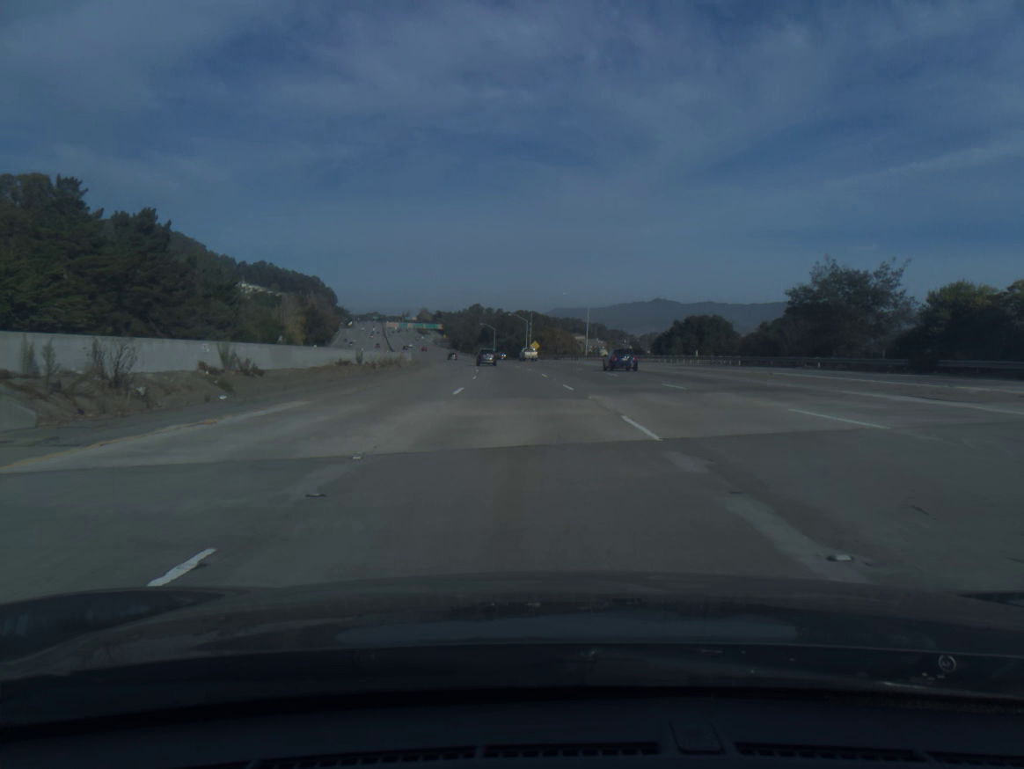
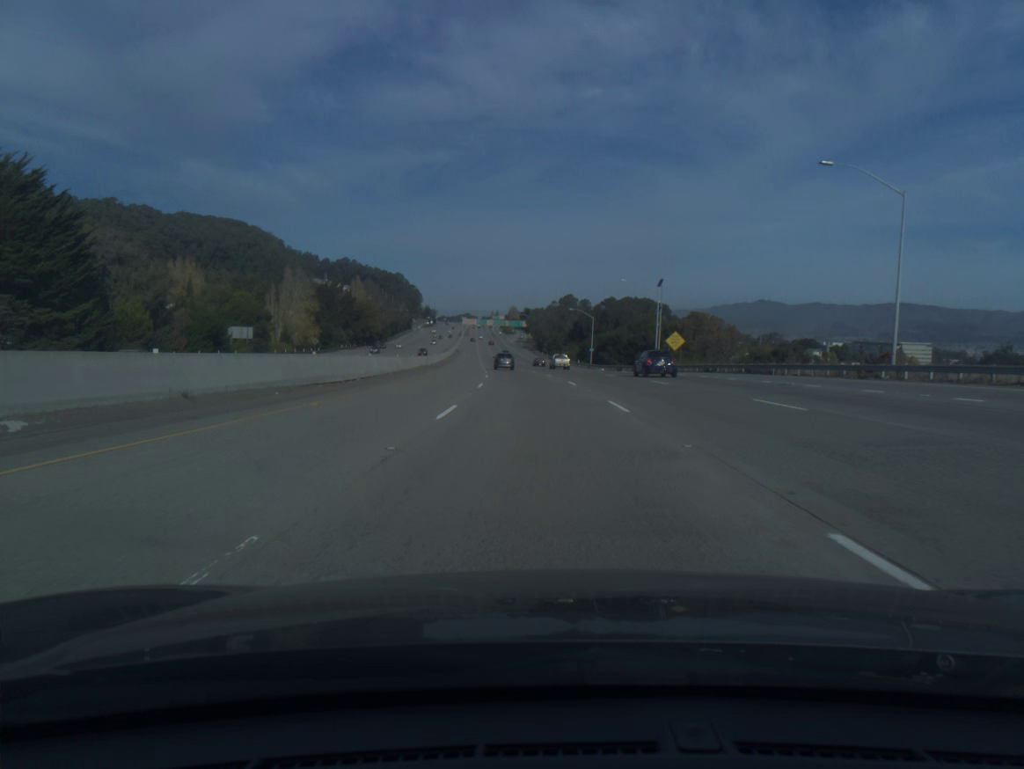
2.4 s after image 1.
(-5.4, +81.8) m; -7°
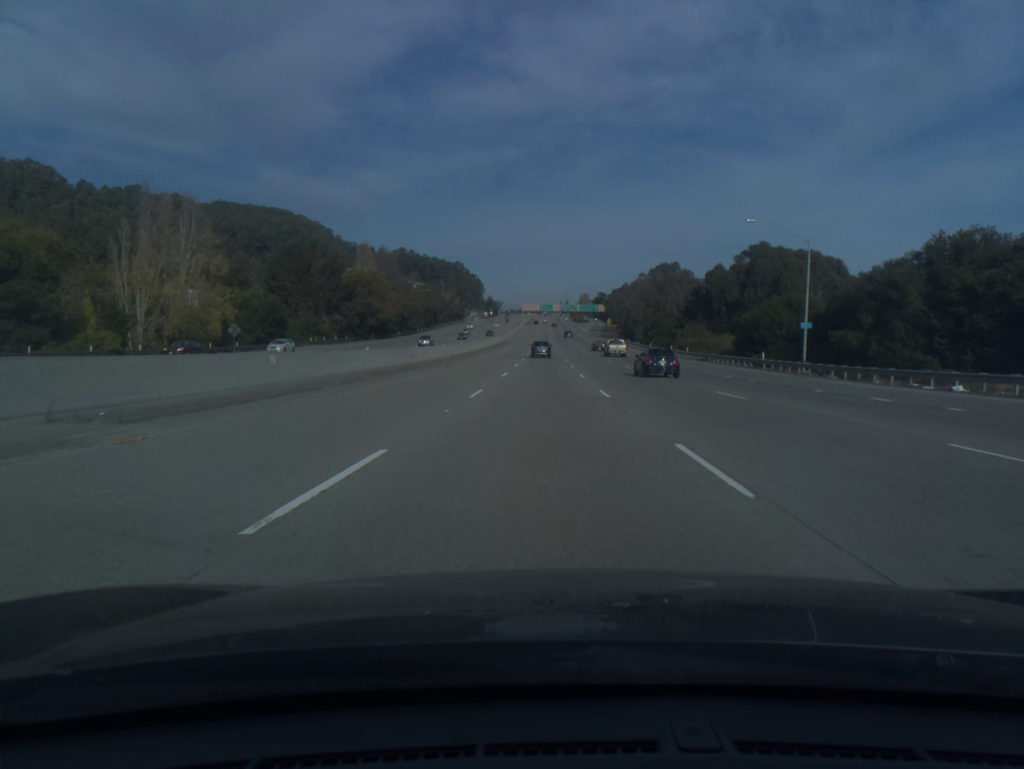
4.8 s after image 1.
(-4.1, +82.1) m; -5°
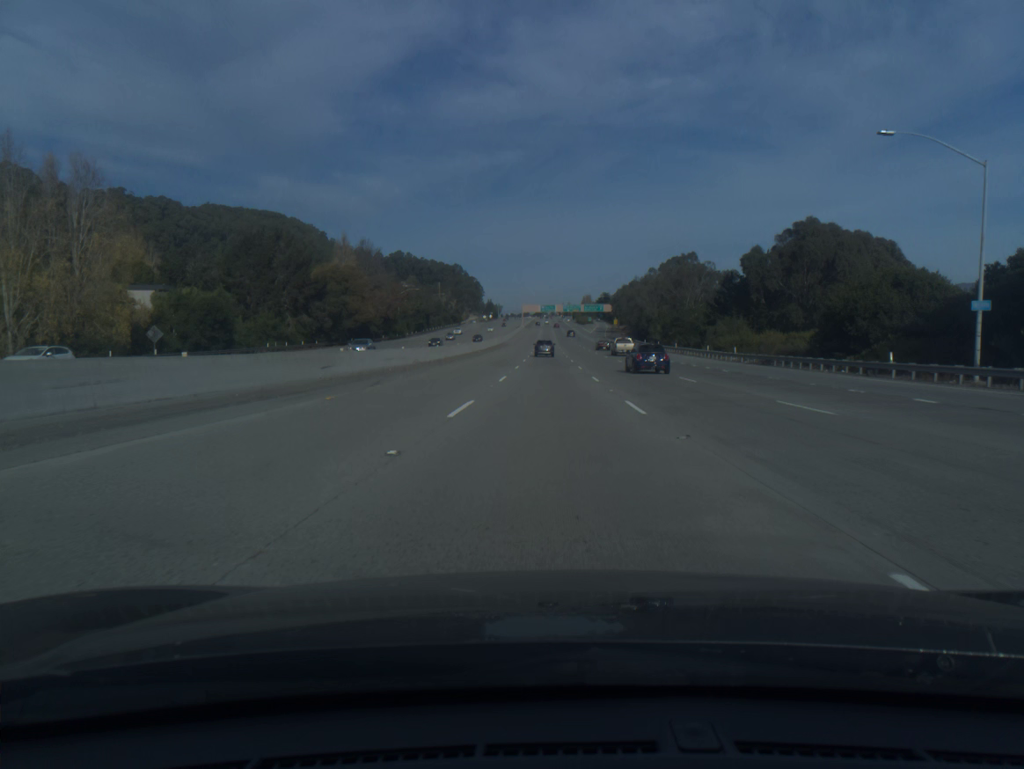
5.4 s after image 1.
(-0.1, +20.6) m; 0°
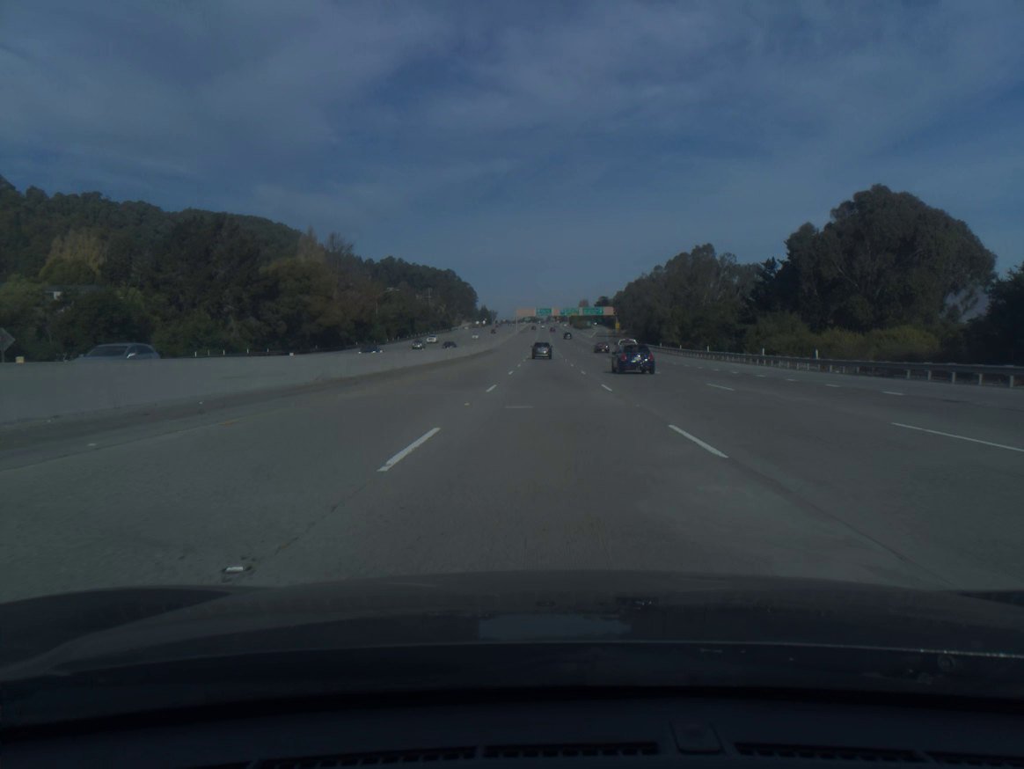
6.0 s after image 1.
(+0.1, +20.6) m; 0°
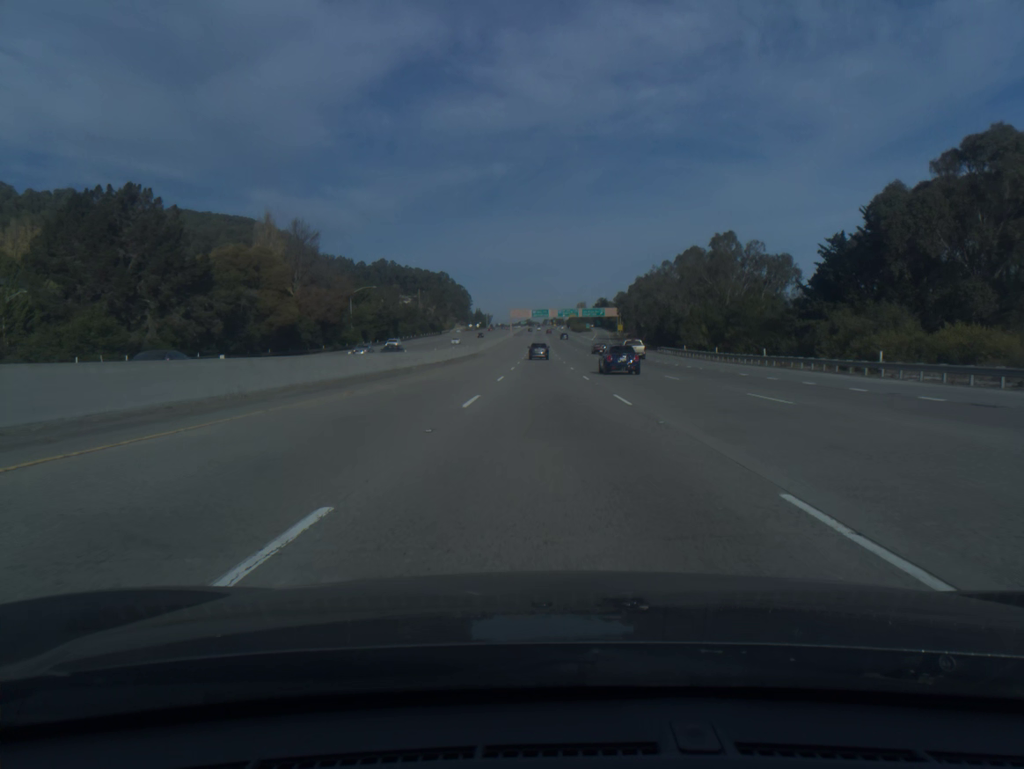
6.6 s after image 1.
(0.0, +20.6) m; 0°
